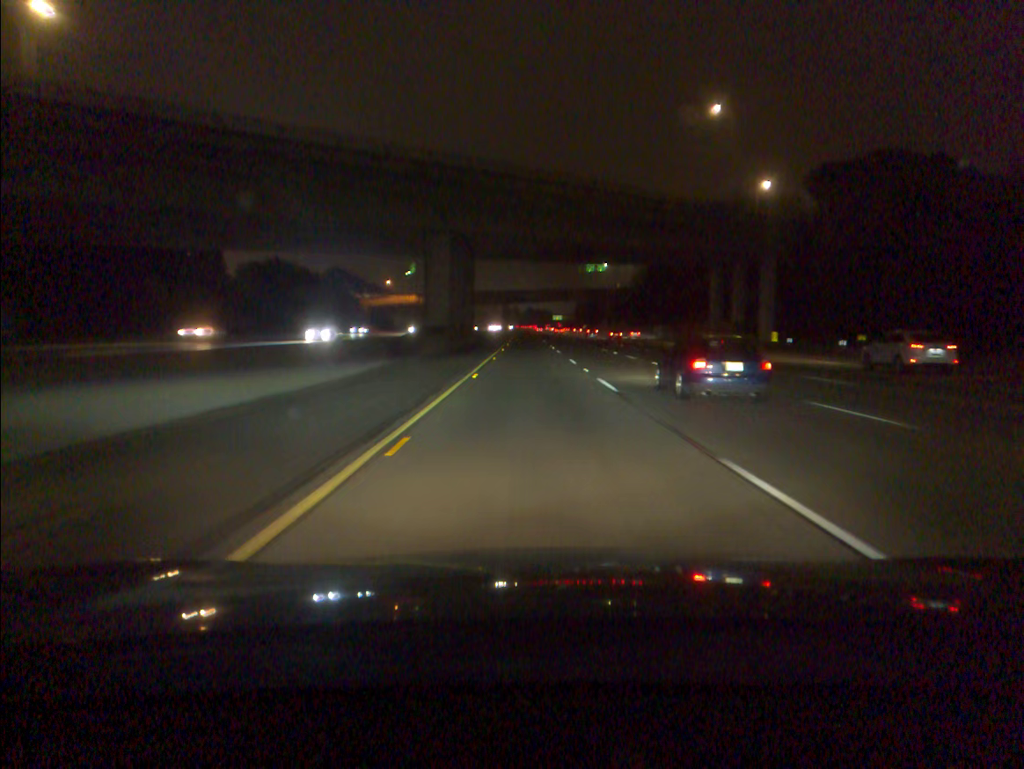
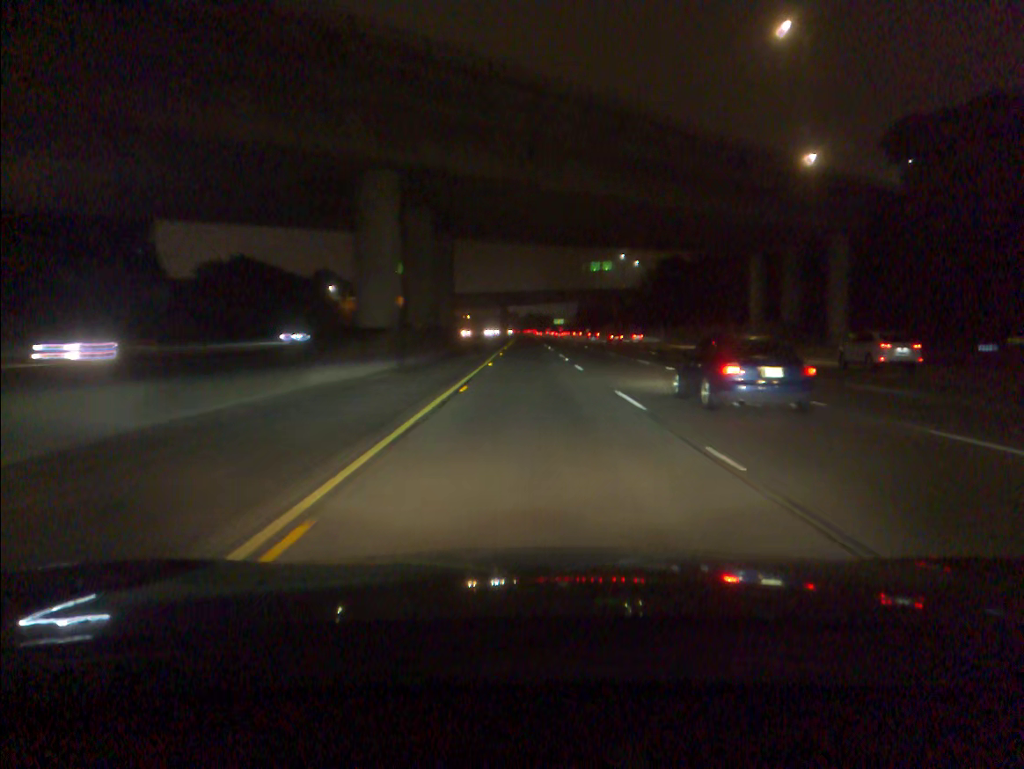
(0.0, +19.1) m; 0°
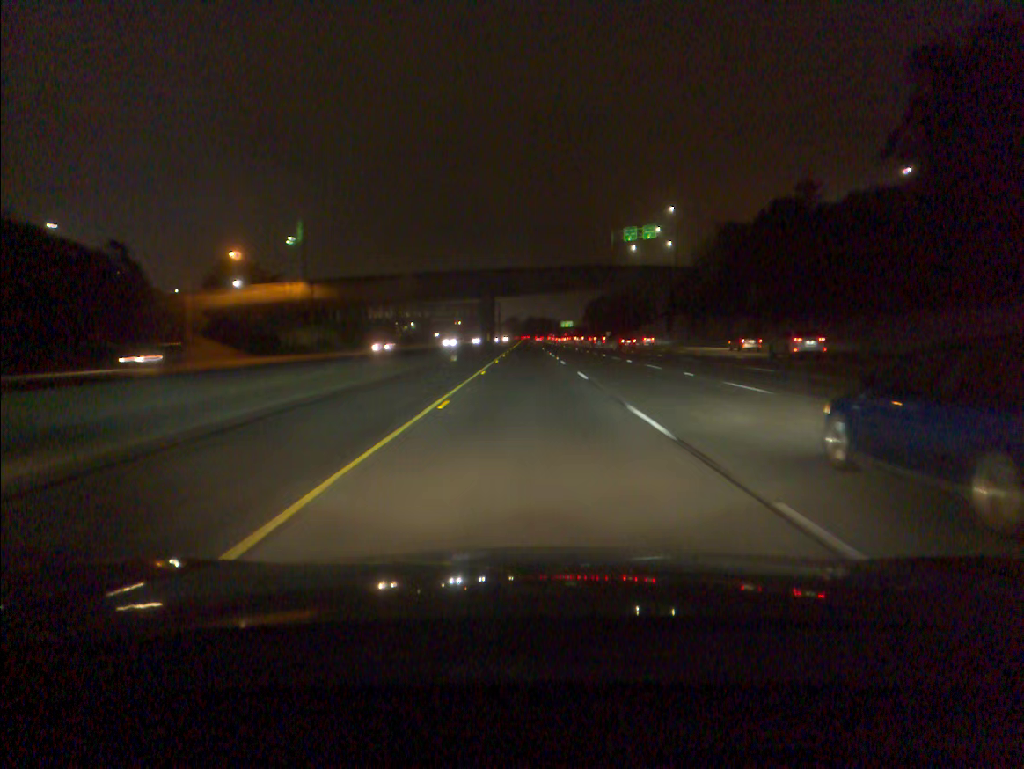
(+0.1, +76.3) m; 0°
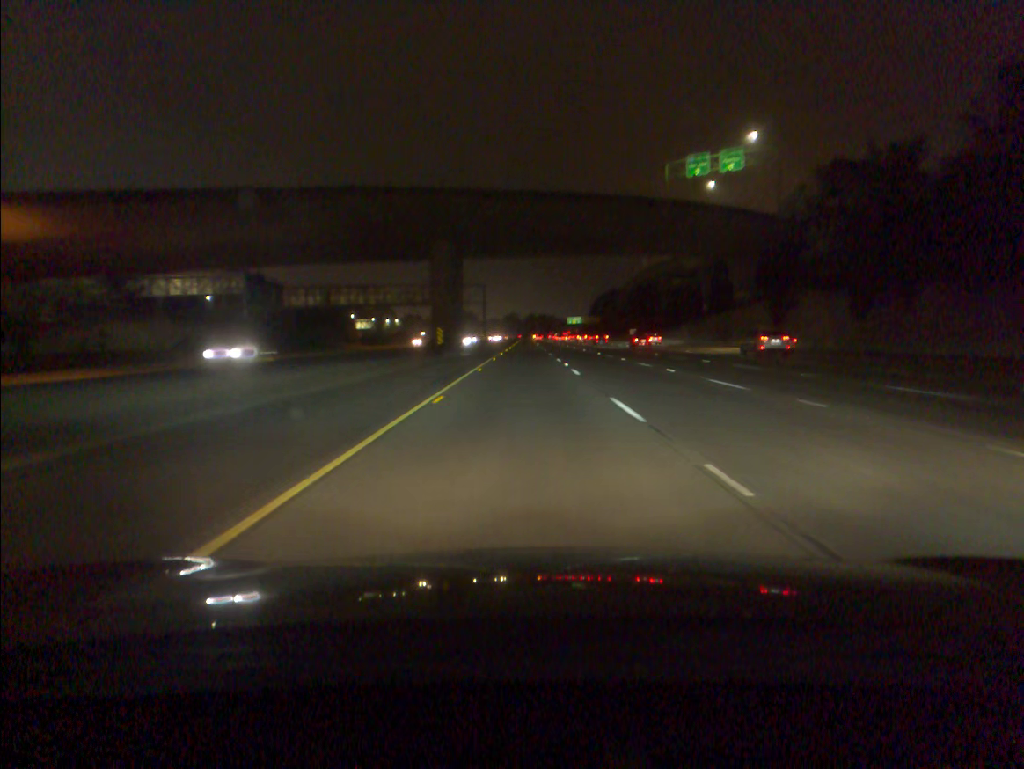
(0.0, +57.3) m; 0°
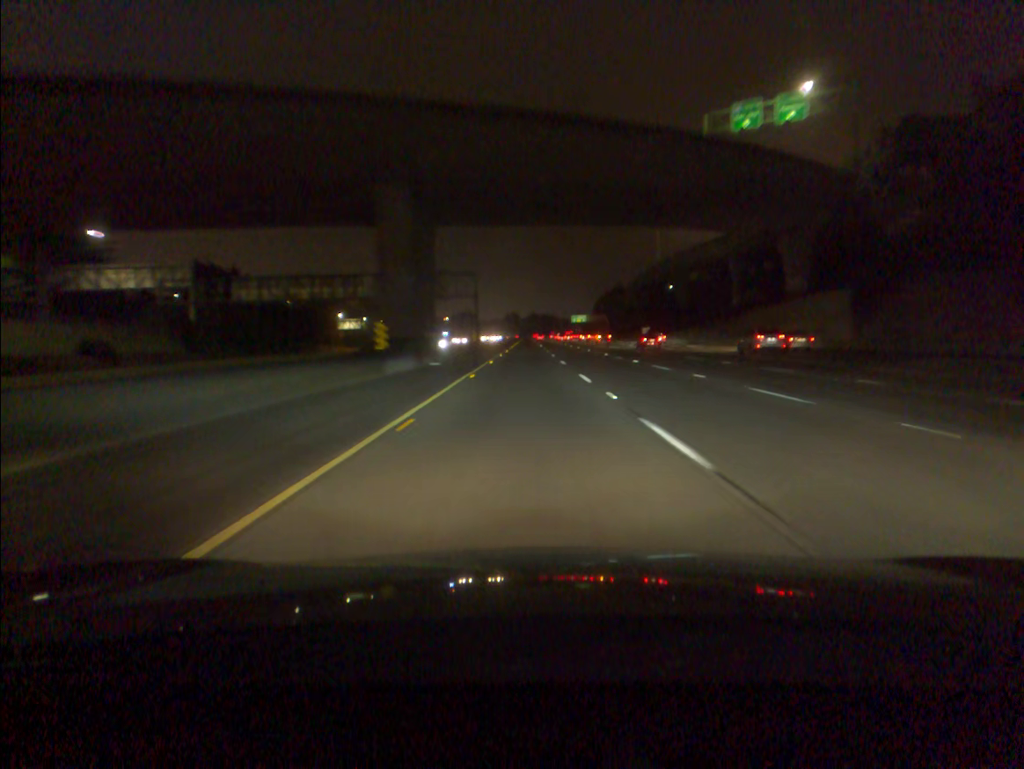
(0.0, +19.1) m; 0°
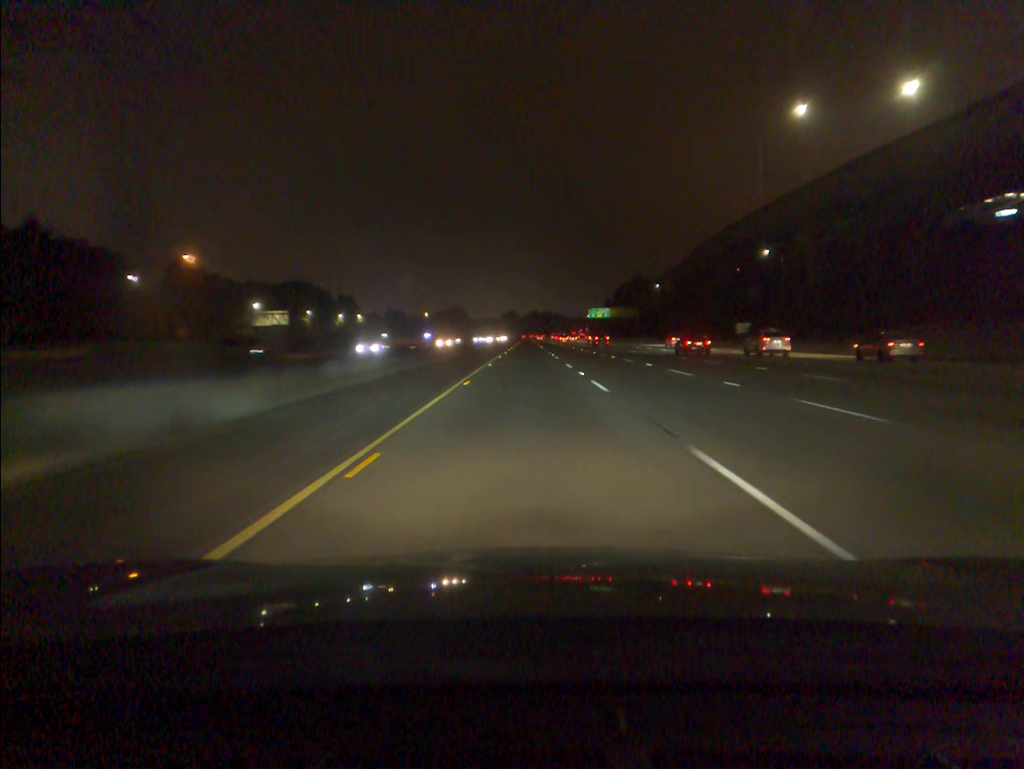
(-0.2, +76.3) m; 0°
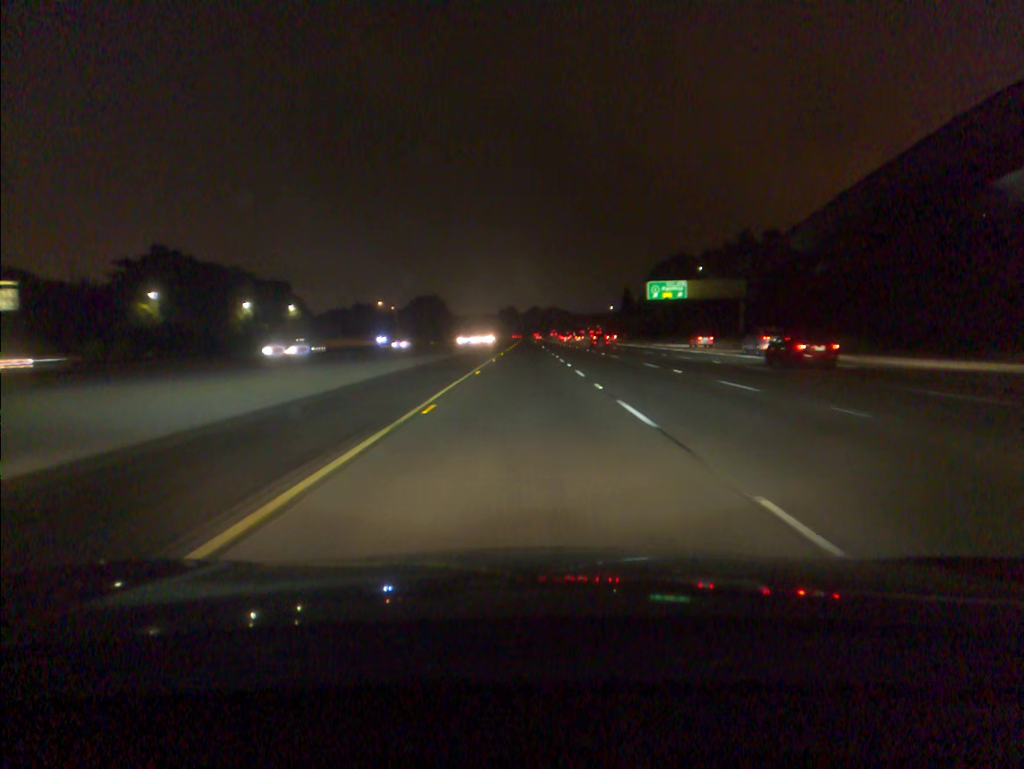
(+0.1, +95.5) m; 0°
